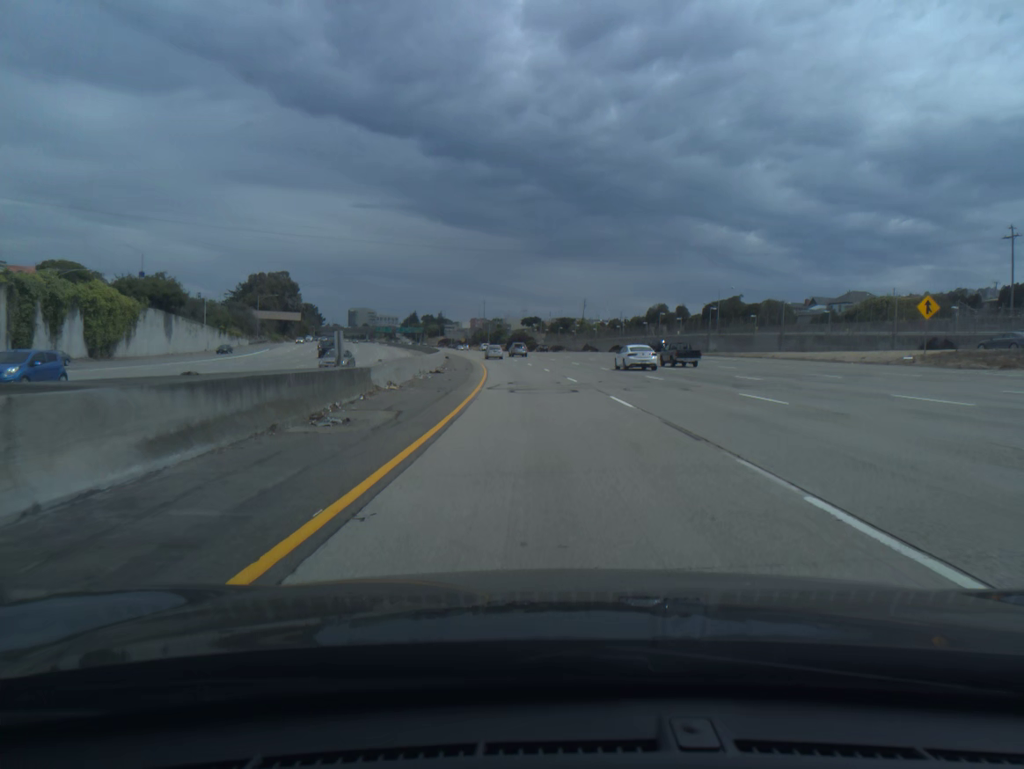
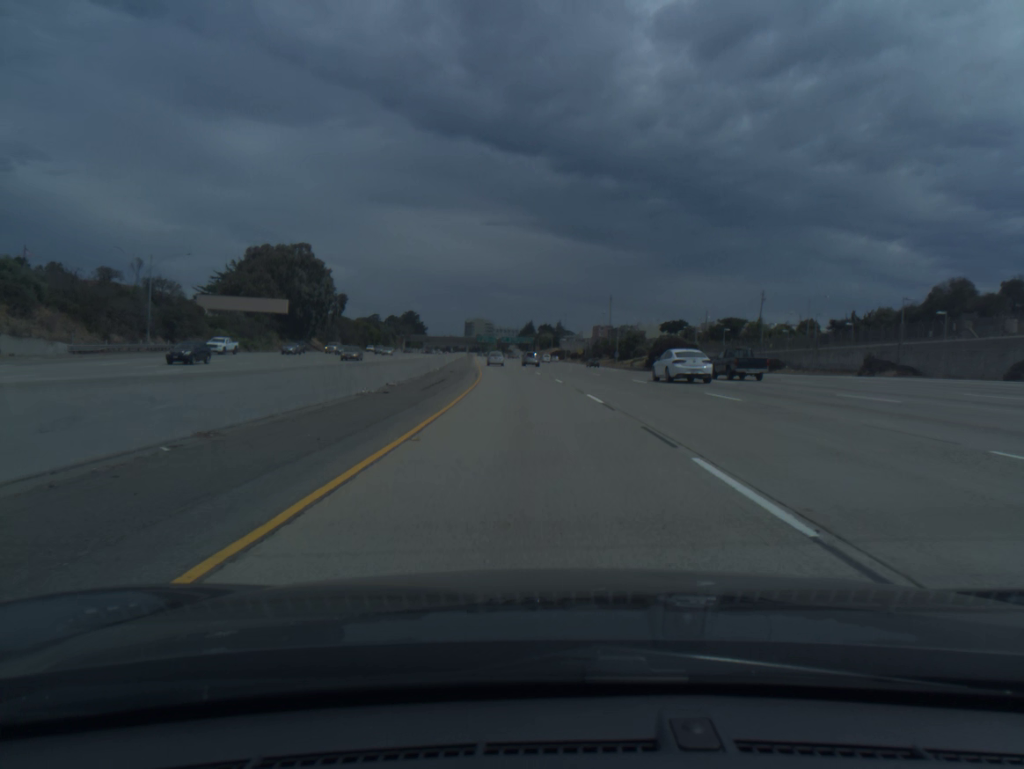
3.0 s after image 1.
(-7.1, +96.4) m; -9°
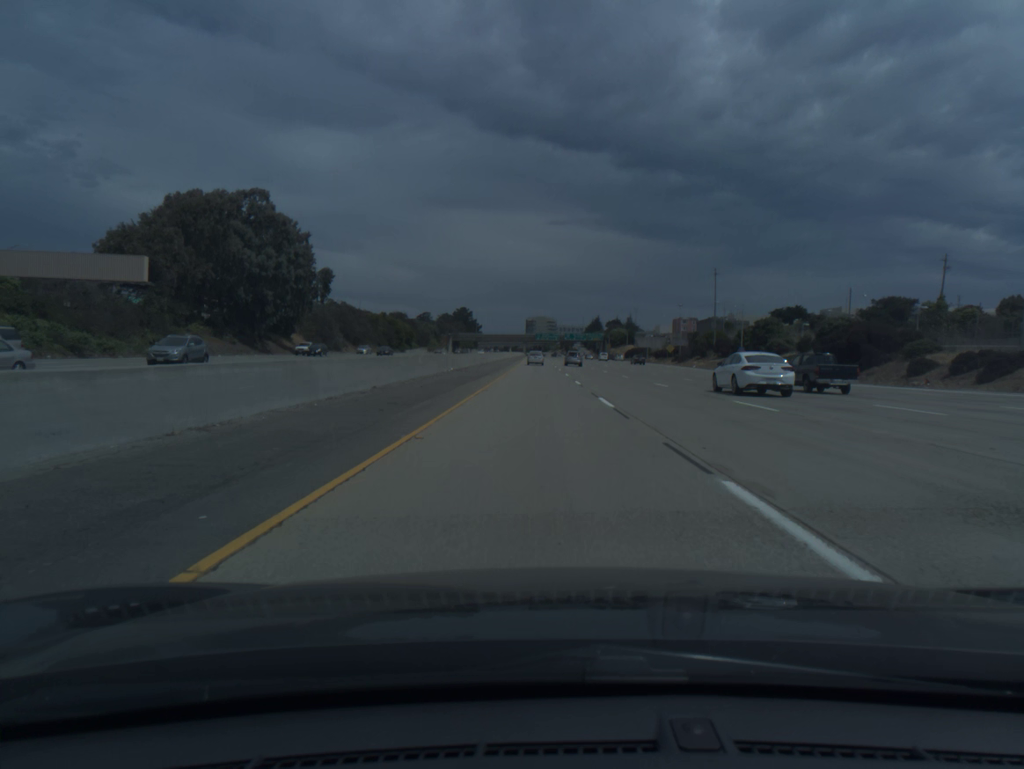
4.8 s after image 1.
(-2.6, +58.1) m; -5°
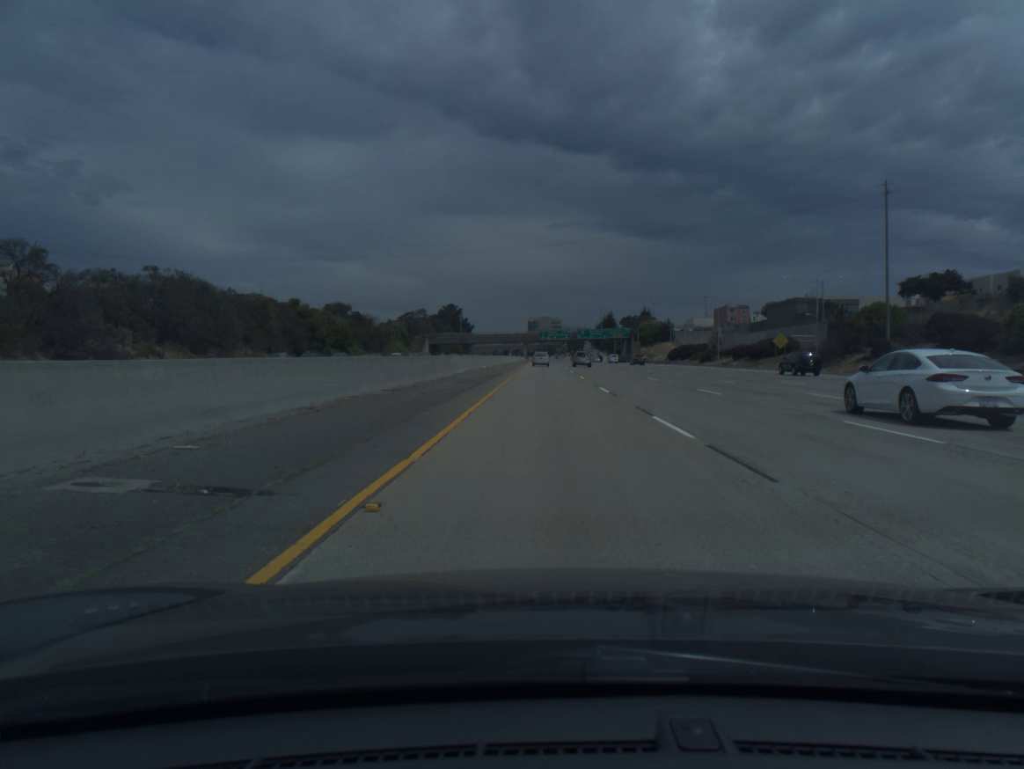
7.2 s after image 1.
(-0.8, +78.1) m; 0°
